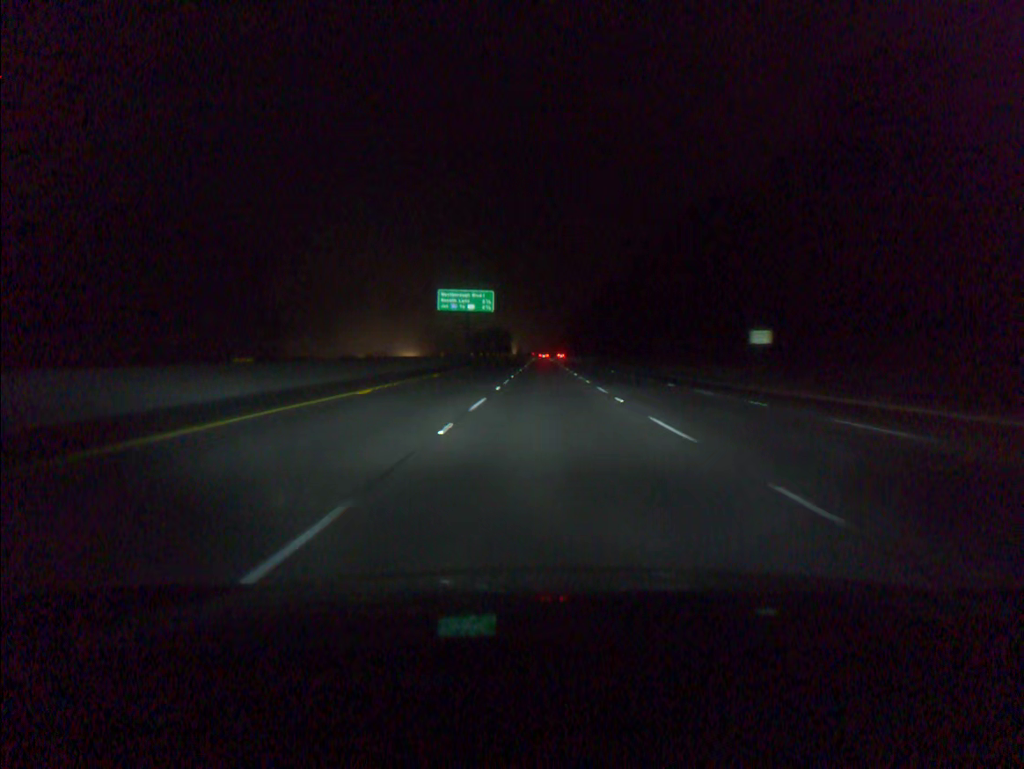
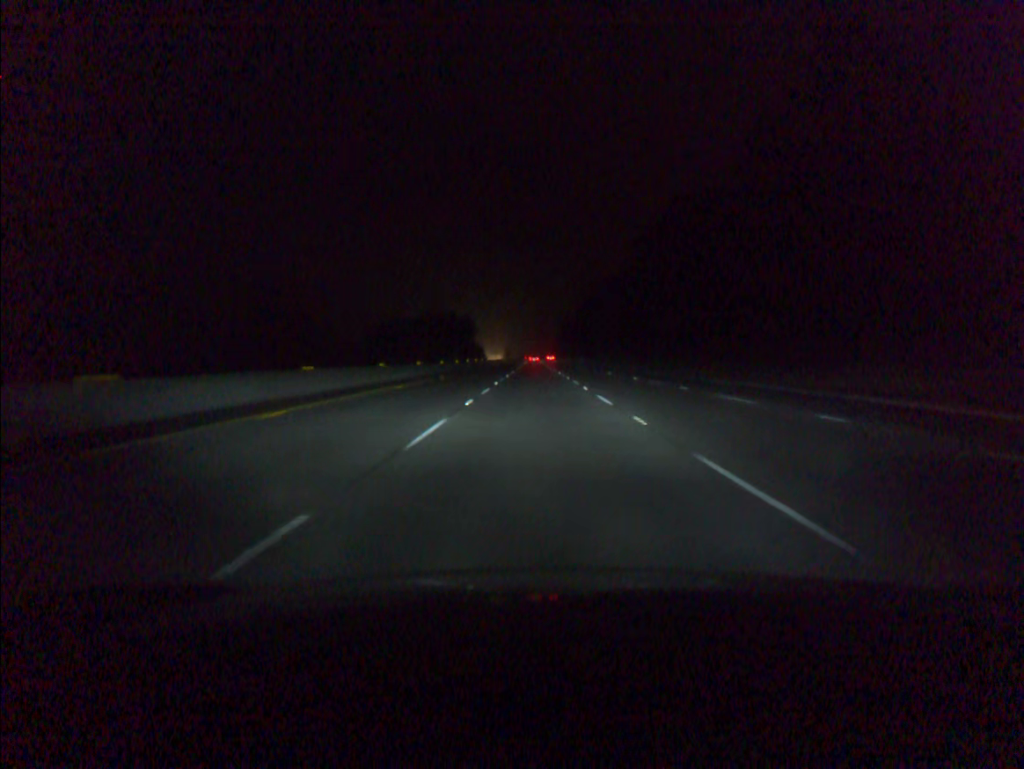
(+0.6, +94.1) m; +1°
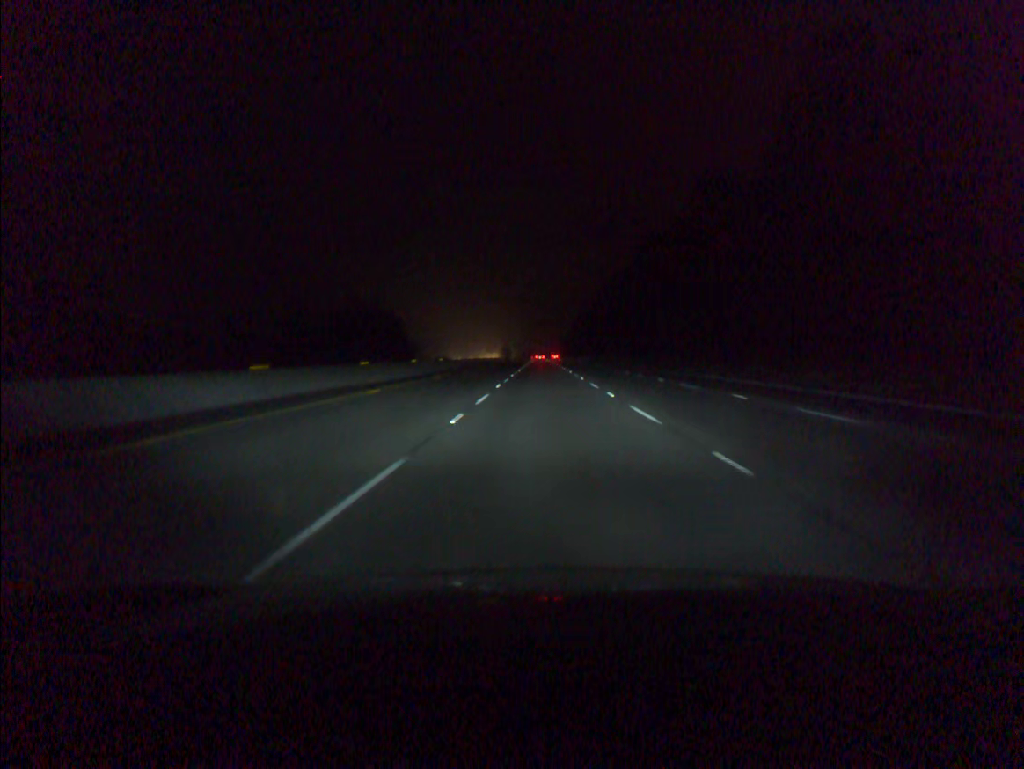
(-0.8, +93.7) m; 0°
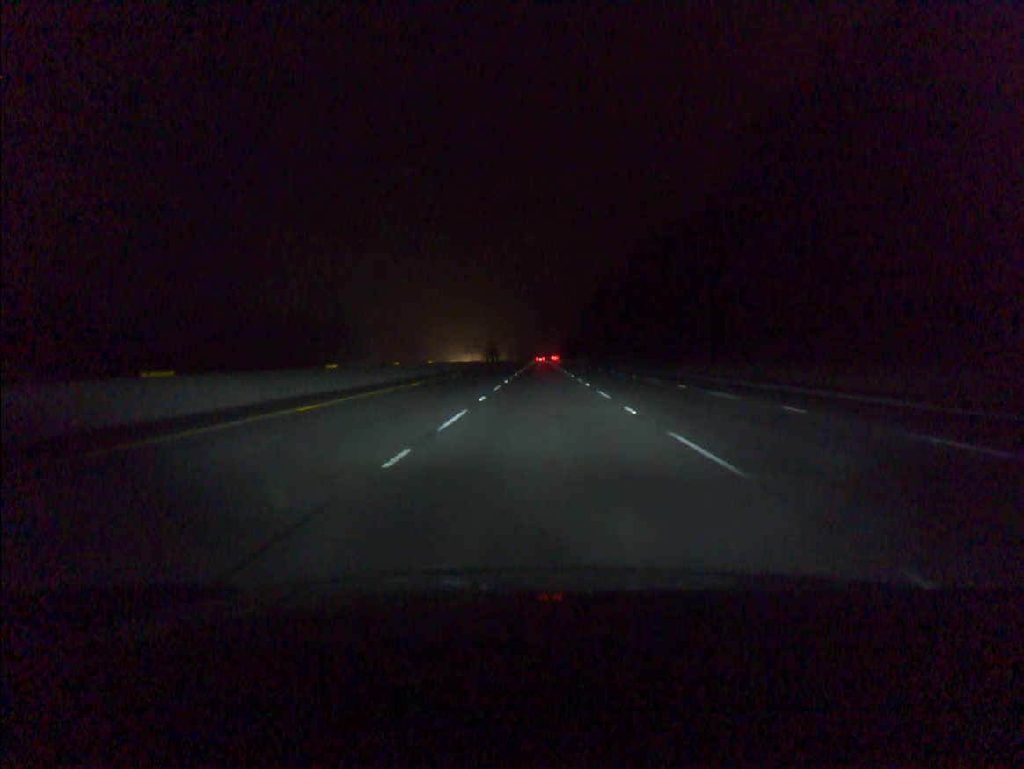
(+0.3, +93.8) m; 0°
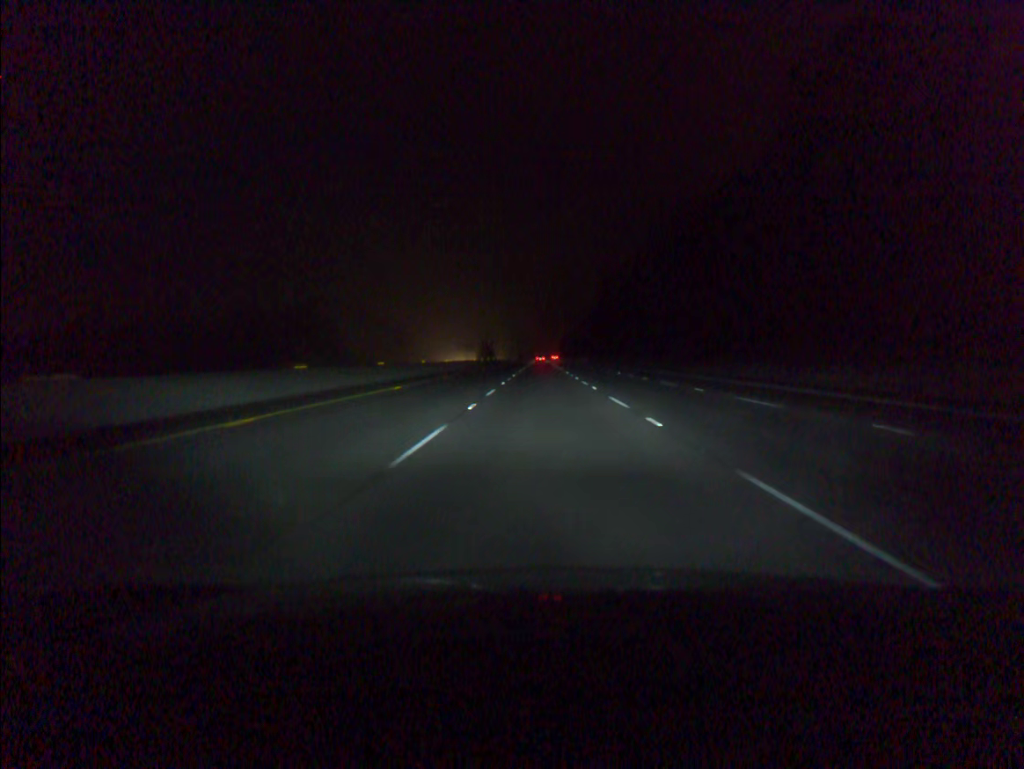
(0.0, +18.8) m; 0°
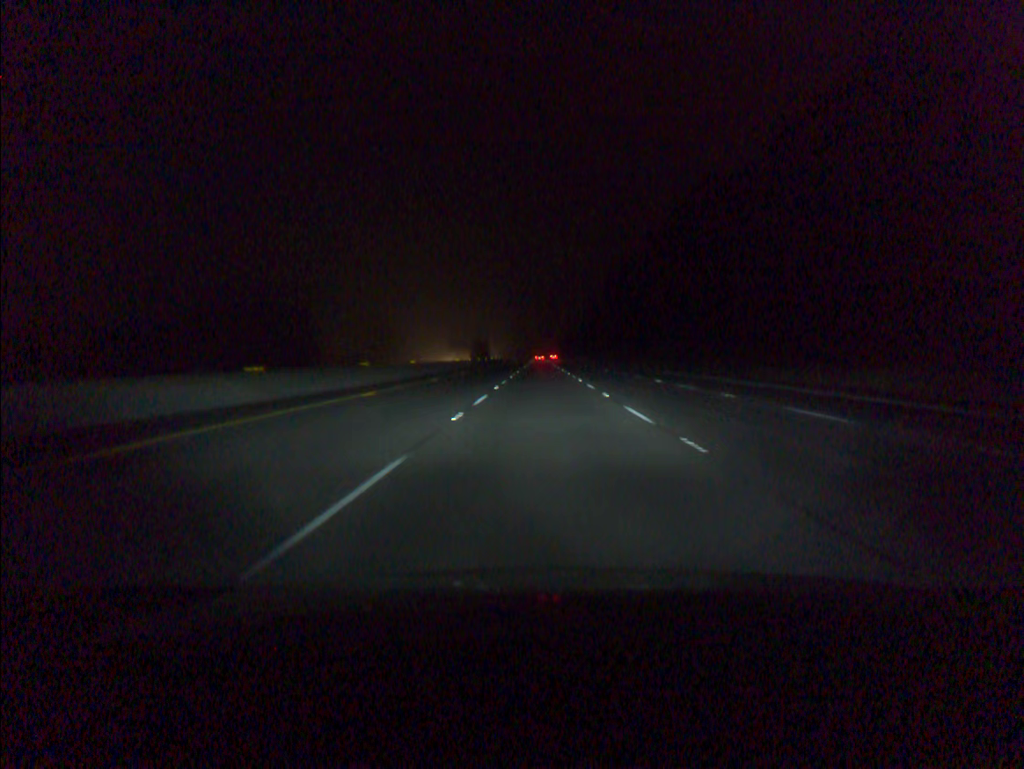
(0.0, +18.8) m; 0°
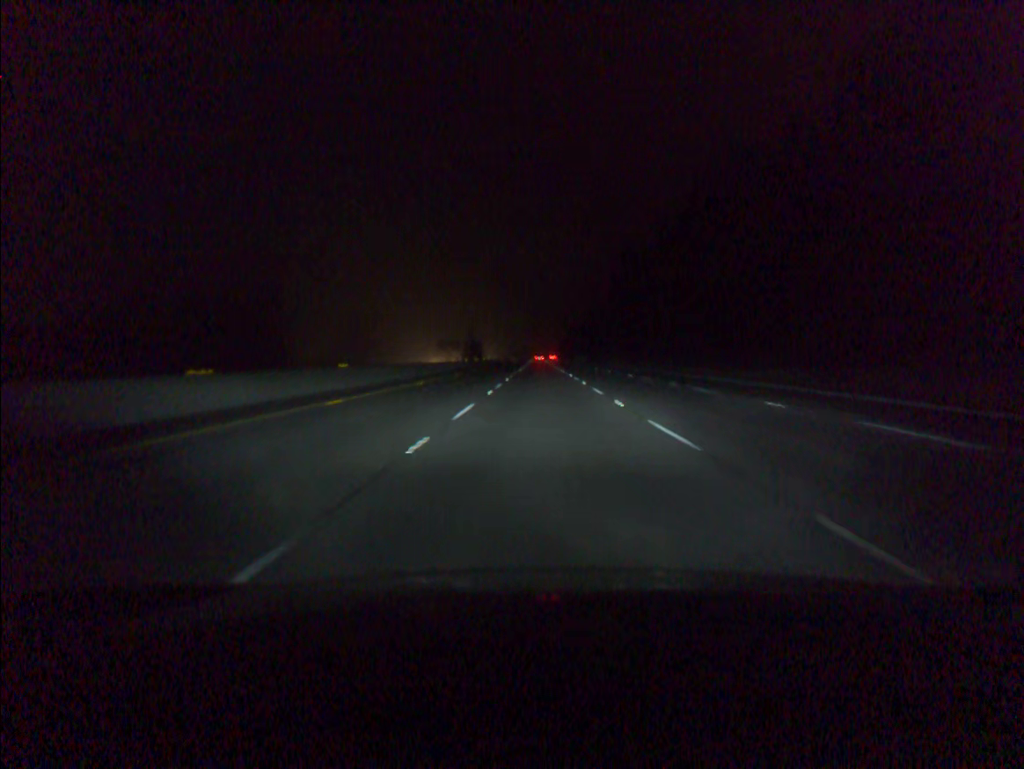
(0.0, +18.8) m; 0°
